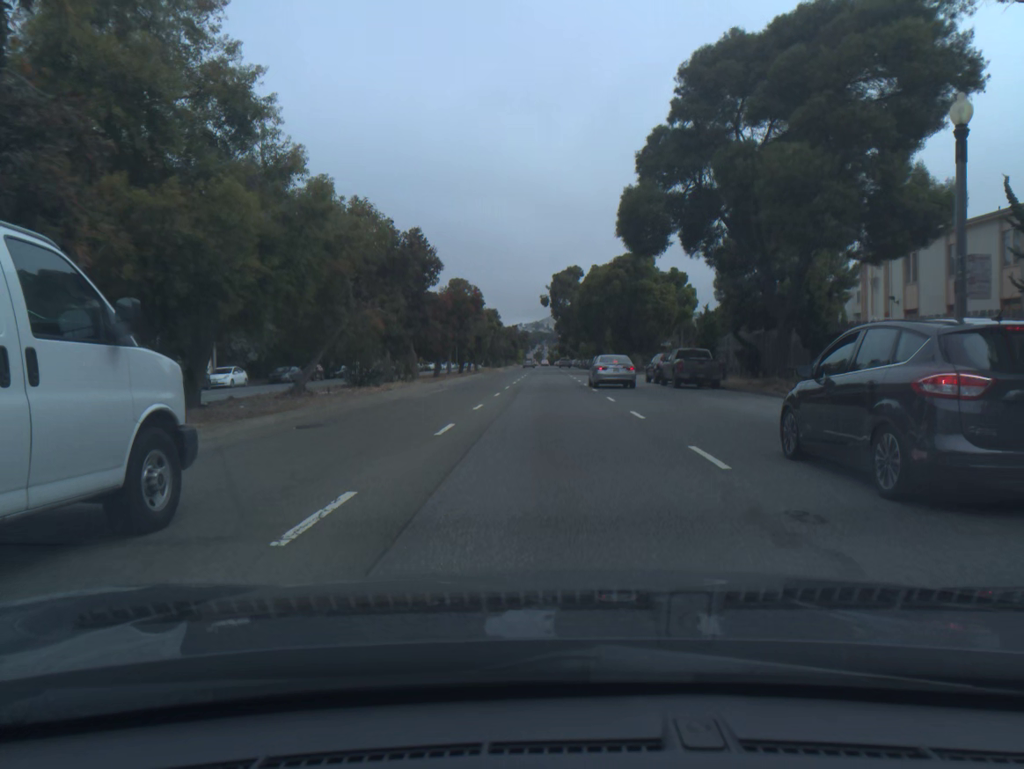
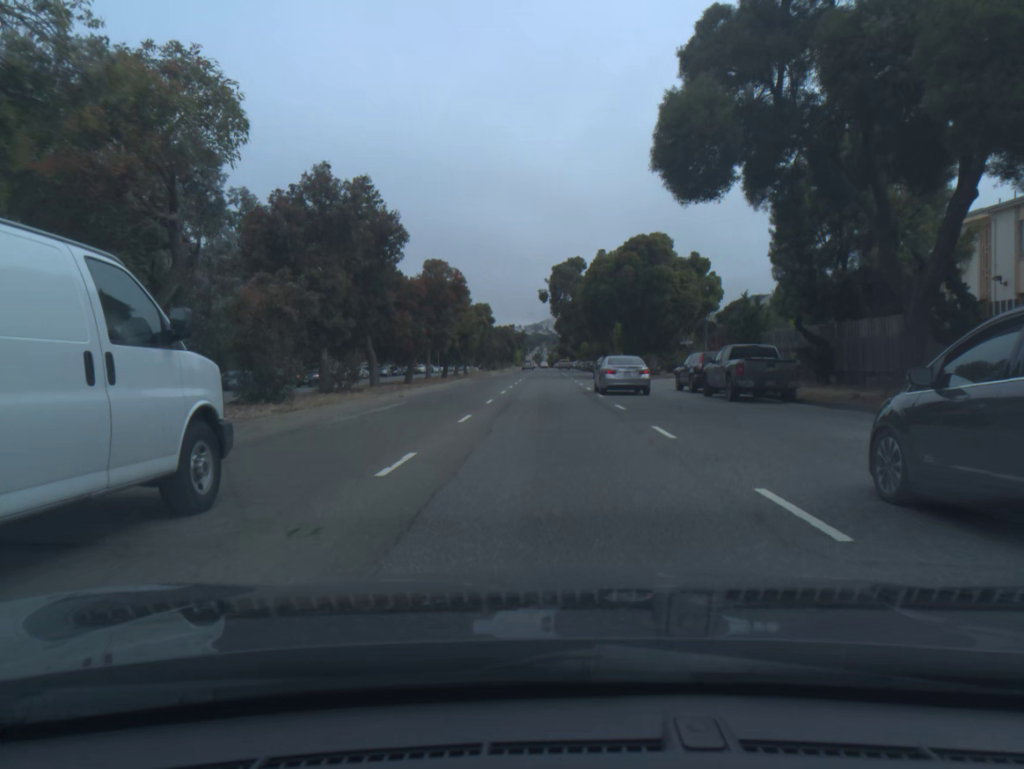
(0.0, +10.8) m; 0°
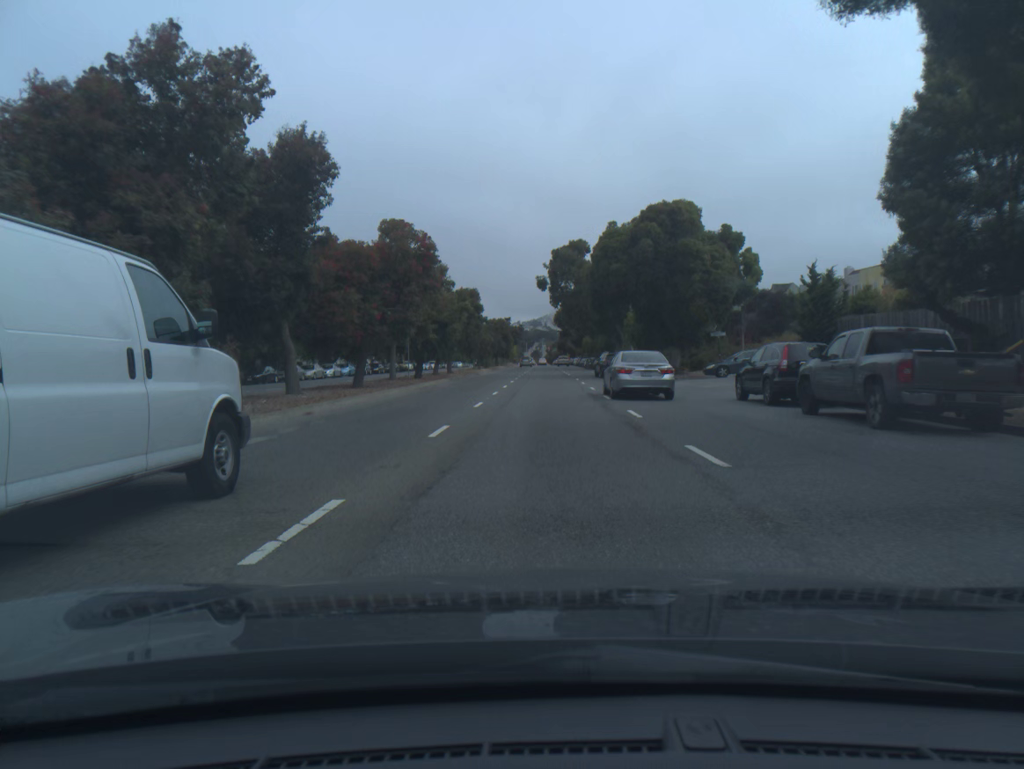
(0.0, +11.0) m; 0°
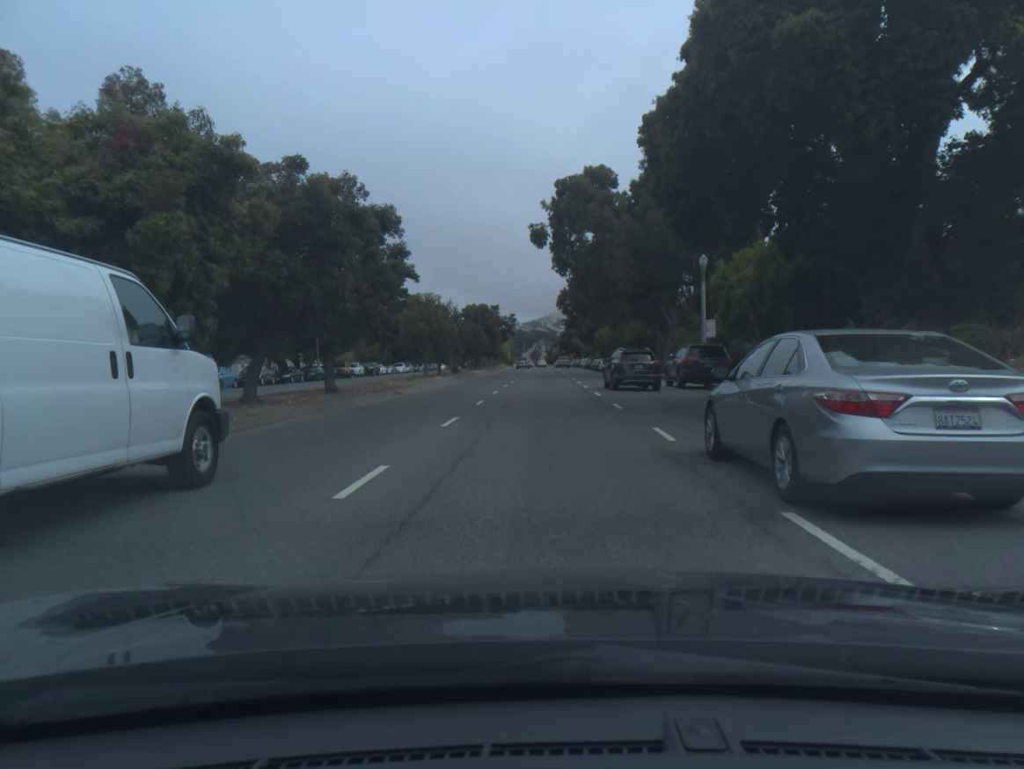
(0.0, +34.2) m; 0°
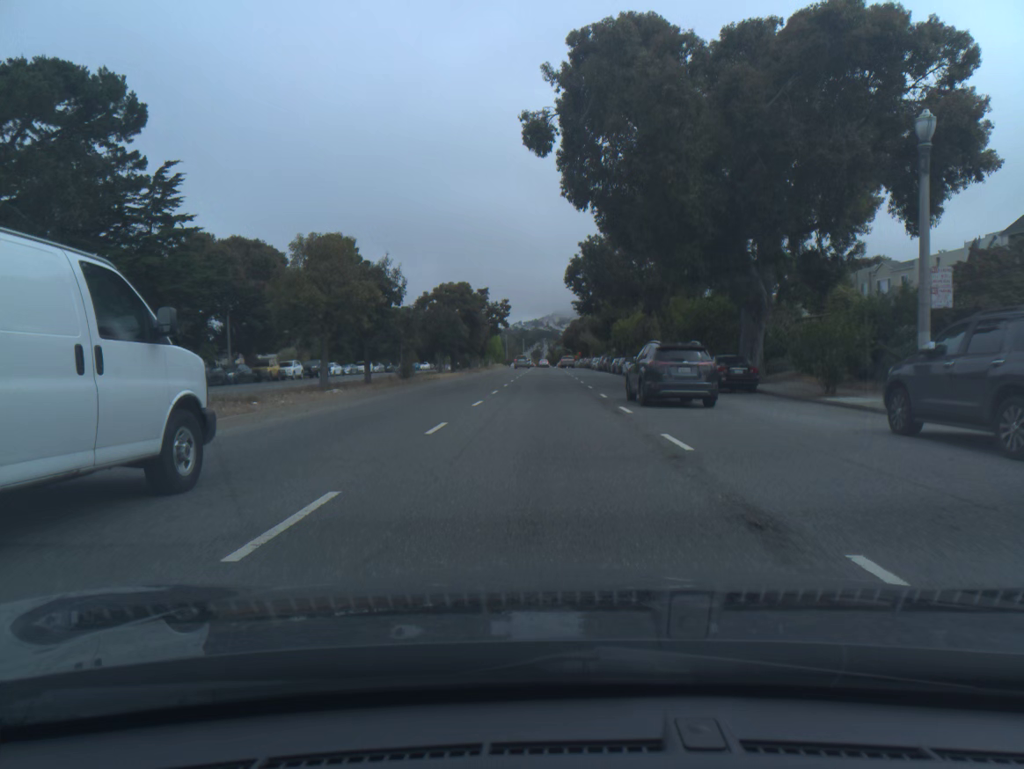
(0.0, +23.6) m; 0°
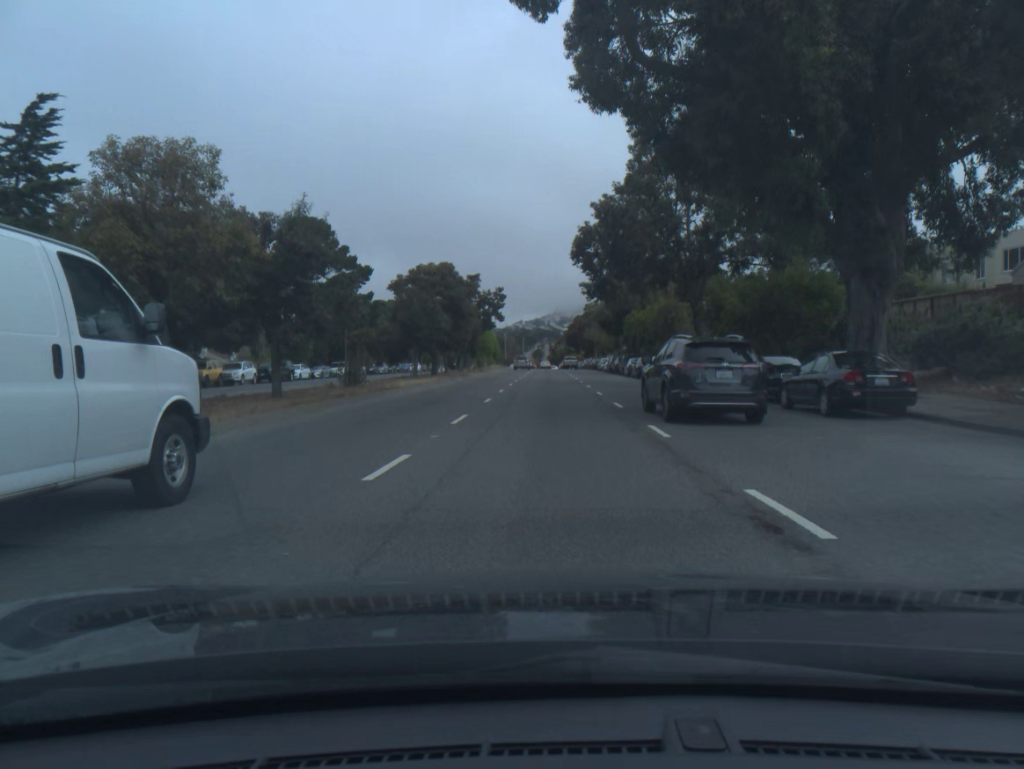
(0.0, +11.9) m; 0°
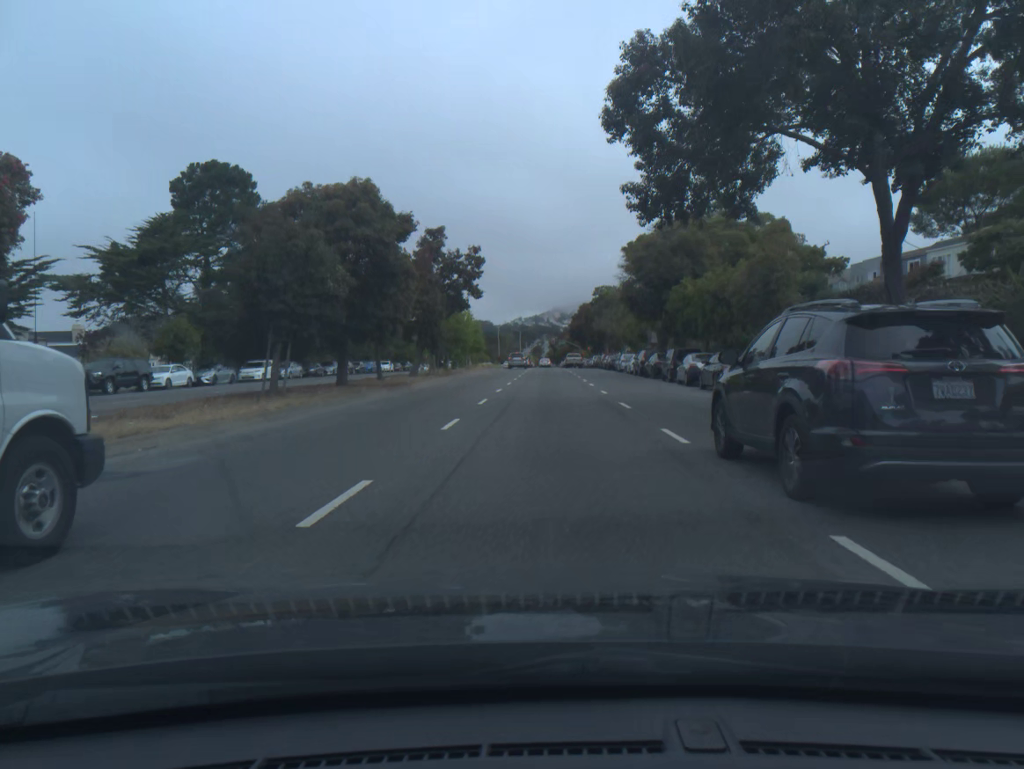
(0.0, +23.8) m; 0°
